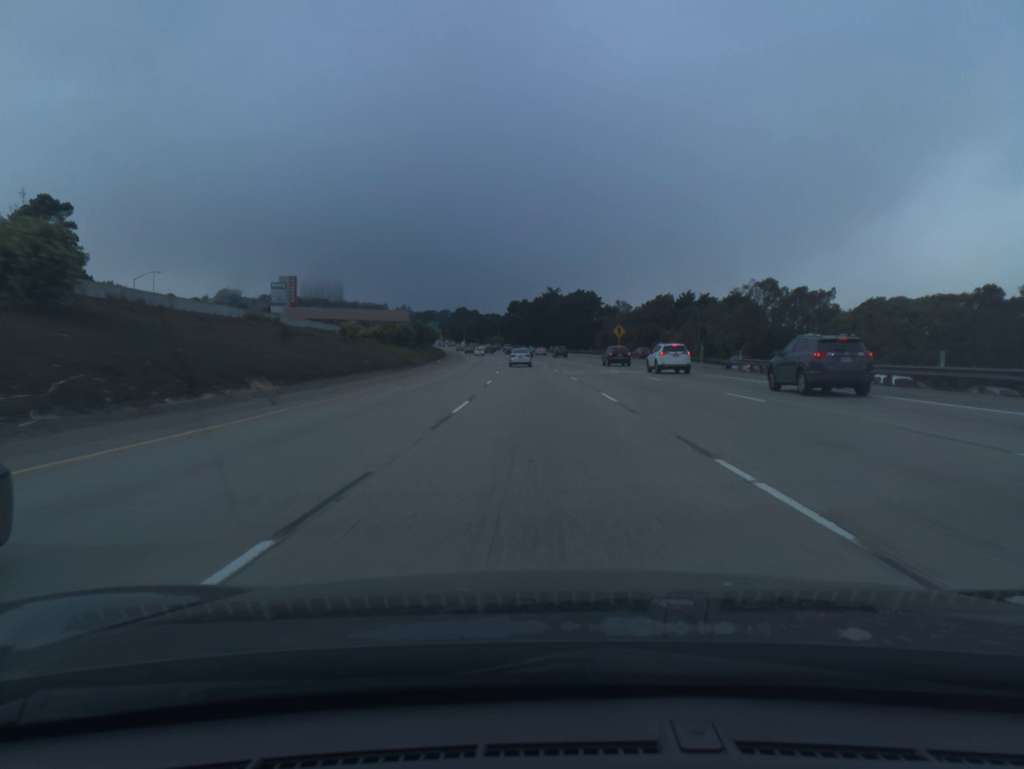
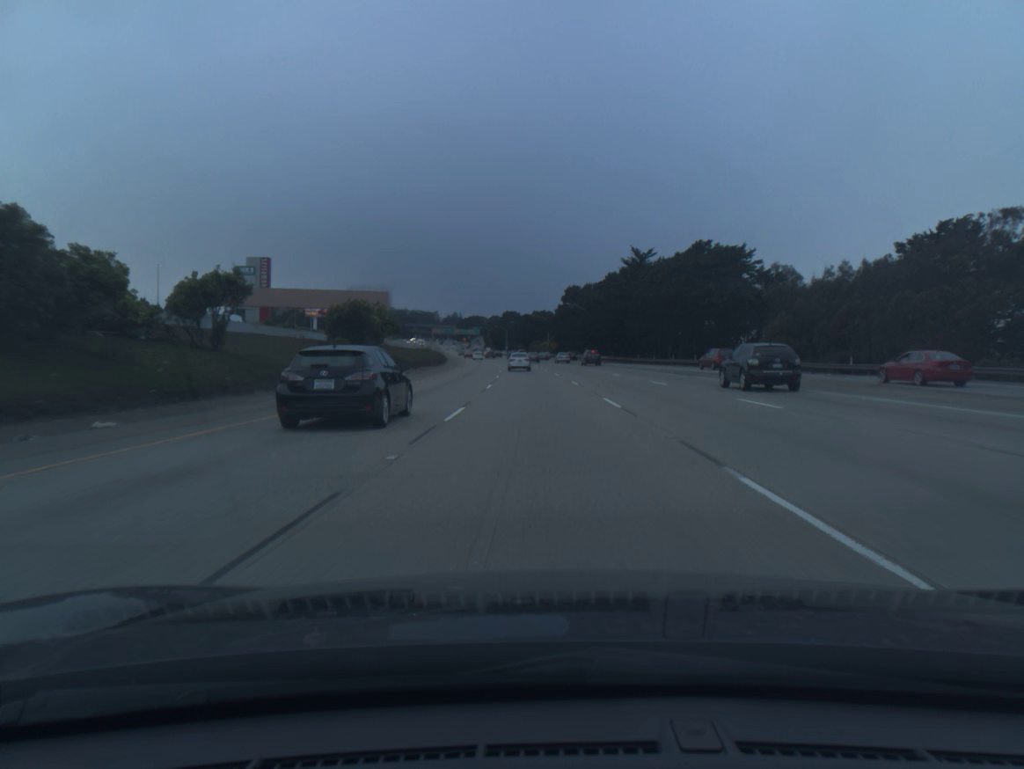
(-3.1, +88.5) m; -4°
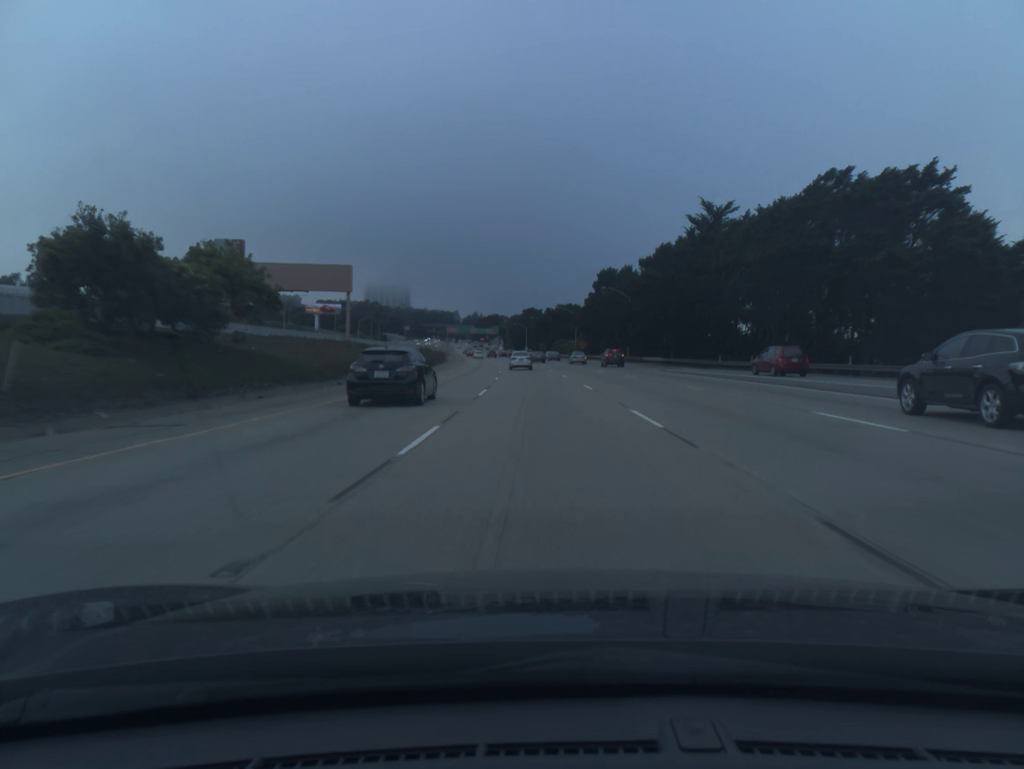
(-0.5, +35.0) m; -2°
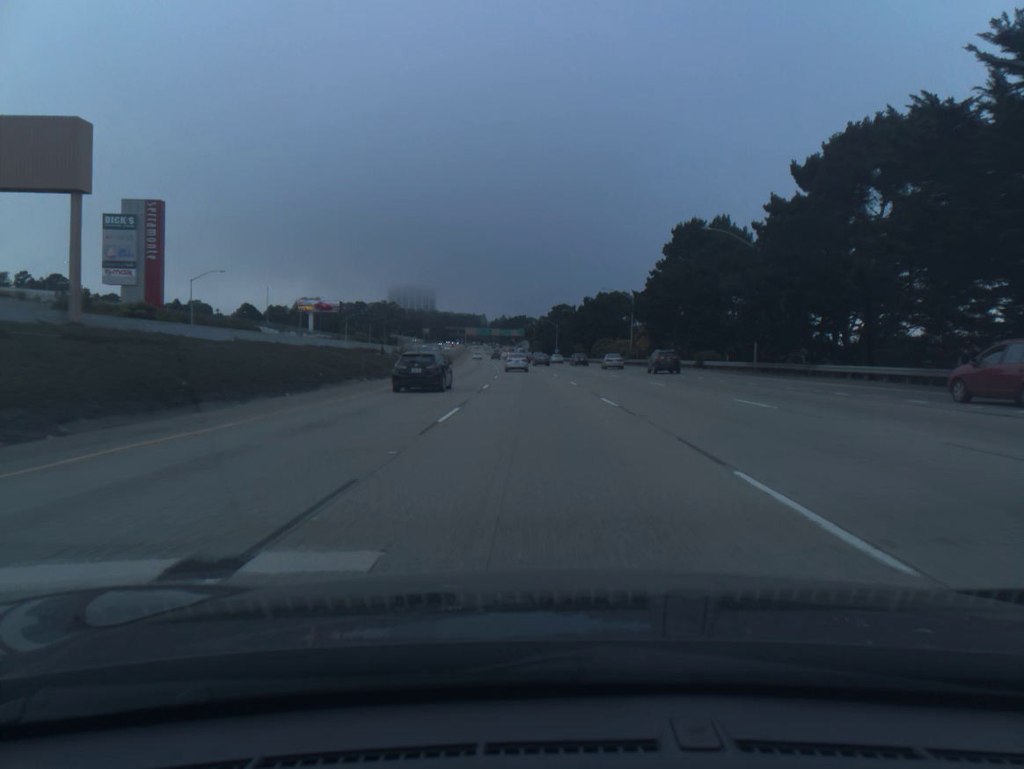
(-1.0, +52.4) m; -2°
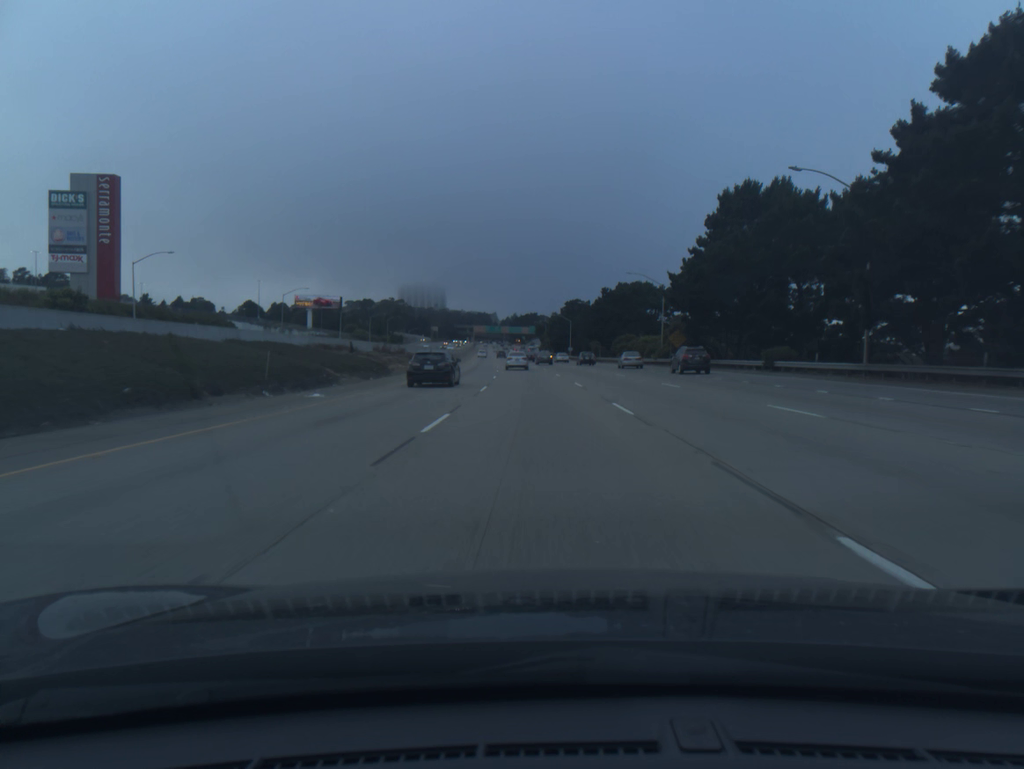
(-0.1, +17.4) m; -1°
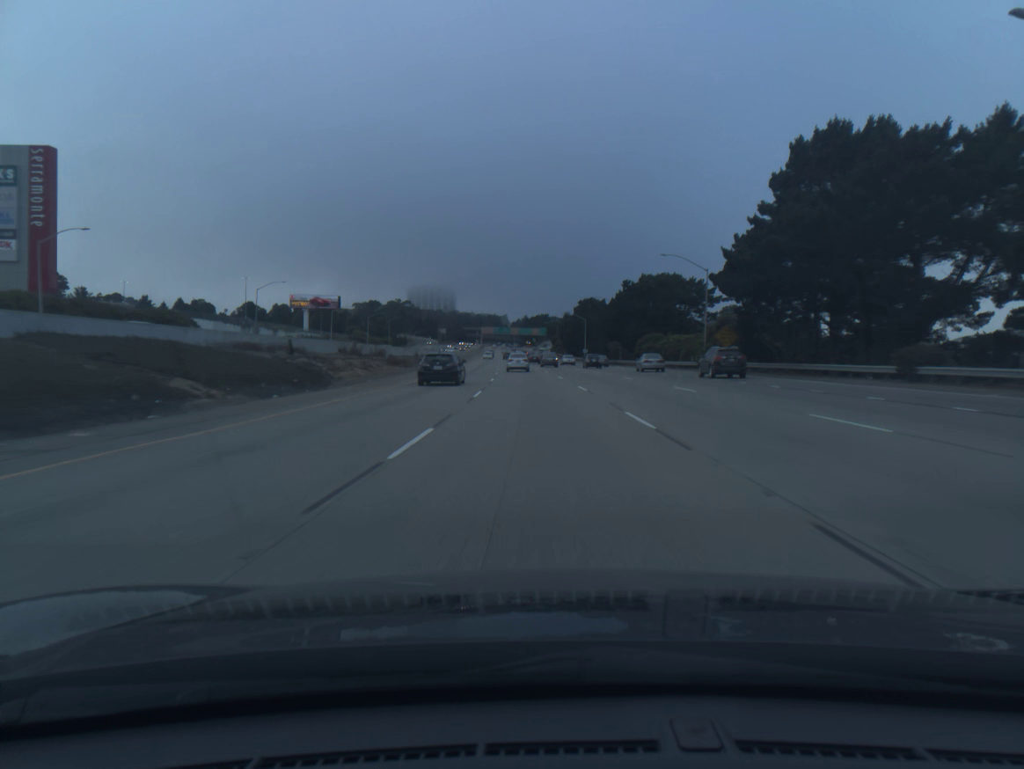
(-0.1, +17.4) m; -1°
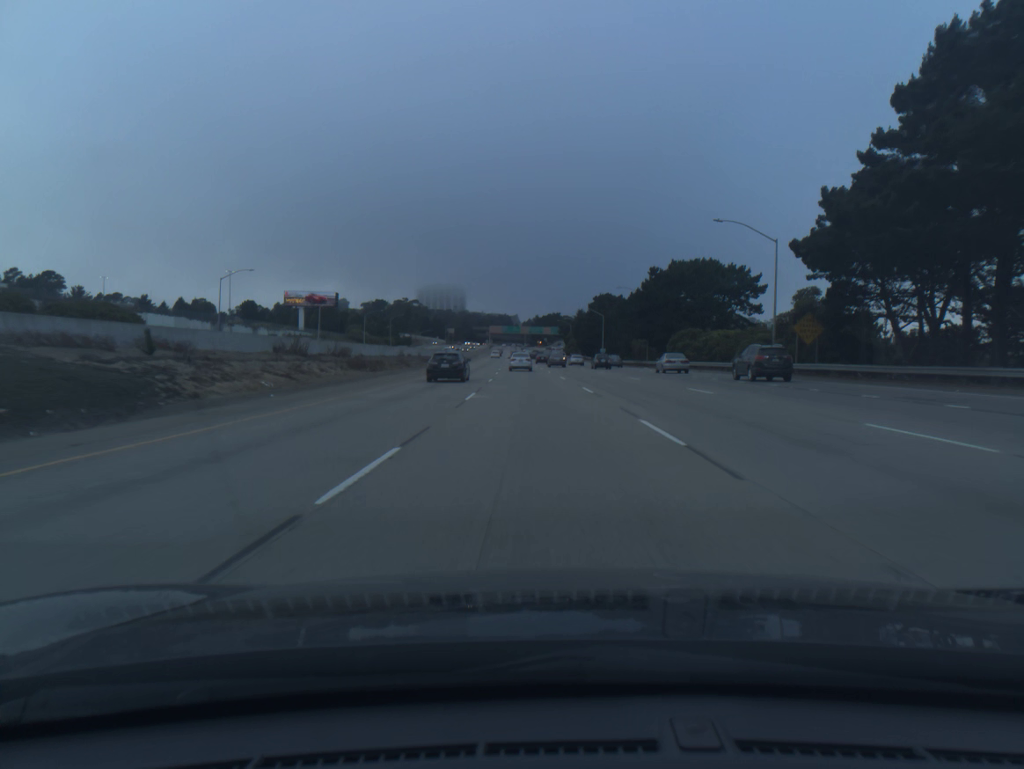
(-0.1, +17.4) m; -1°
